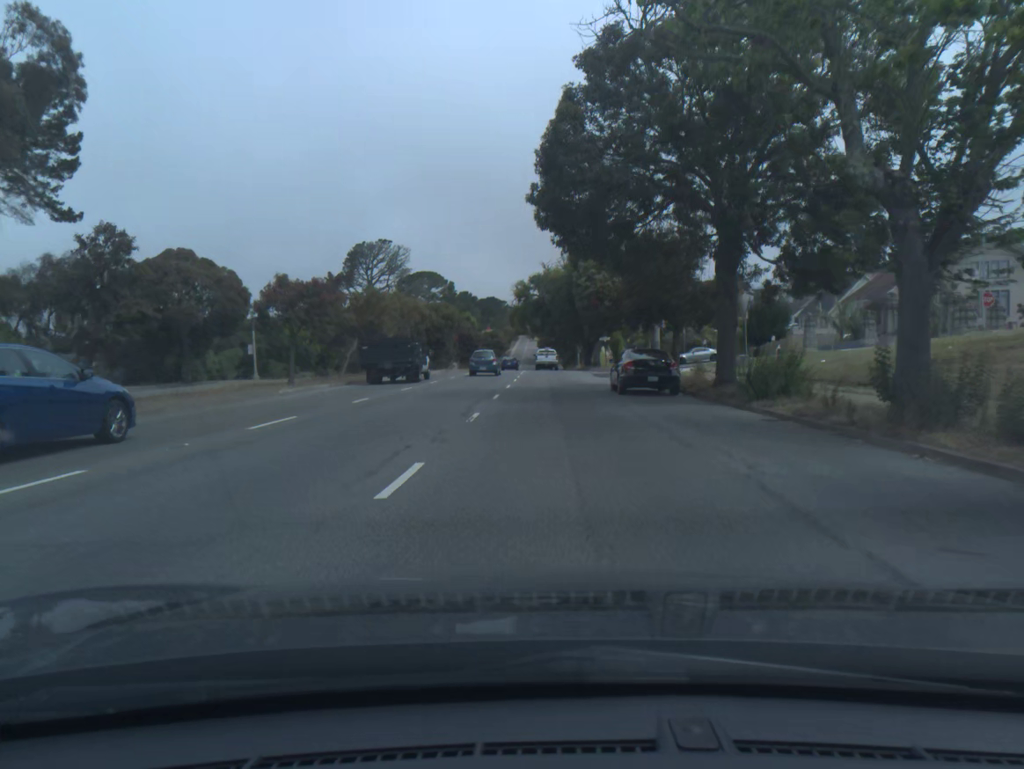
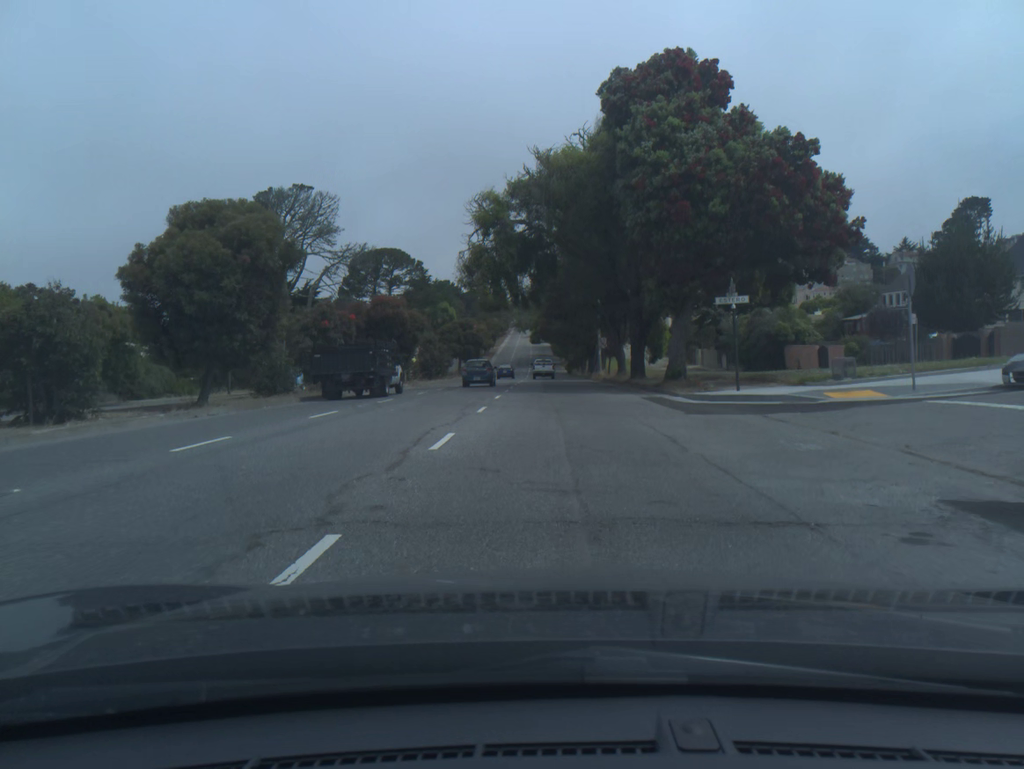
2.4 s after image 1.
(0.0, +46.9) m; 0°
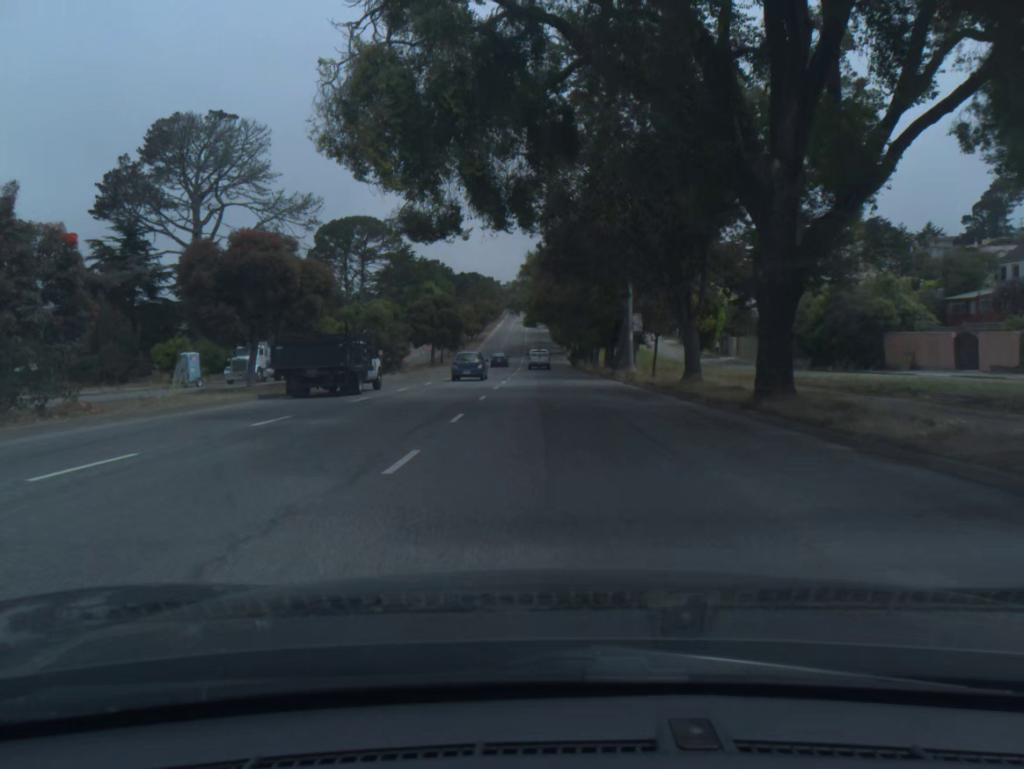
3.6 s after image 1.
(0.0, +24.4) m; 0°
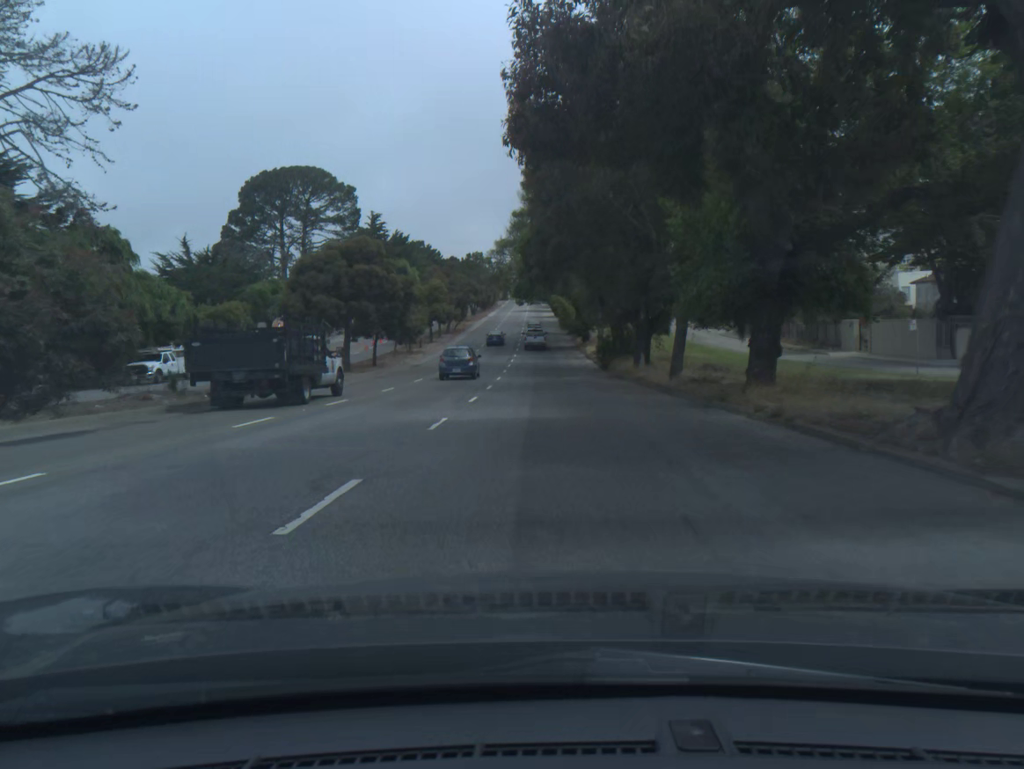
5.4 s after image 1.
(-0.1, +37.7) m; 0°
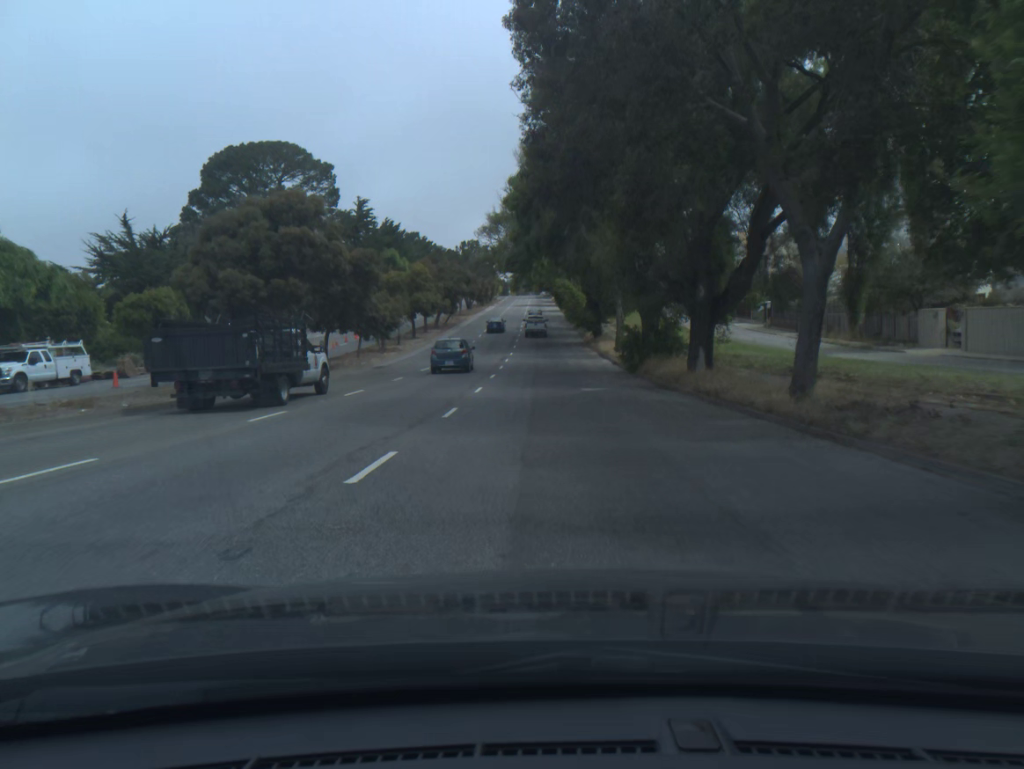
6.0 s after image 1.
(0.0, +12.9) m; 0°
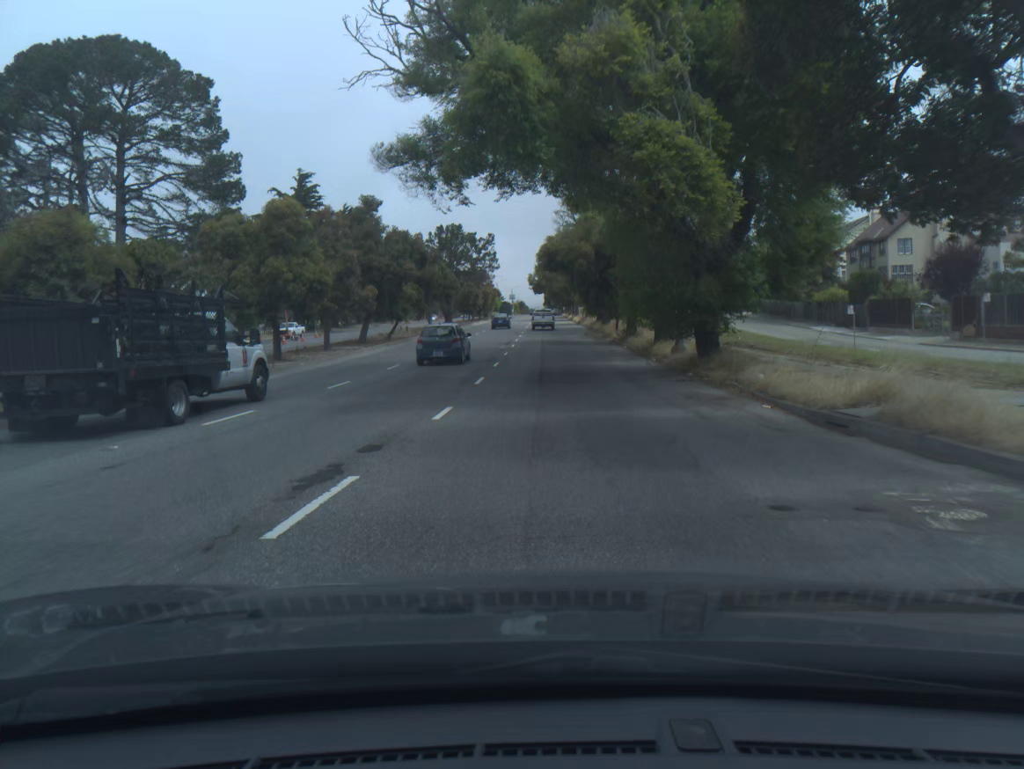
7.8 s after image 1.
(-0.1, +38.8) m; 0°
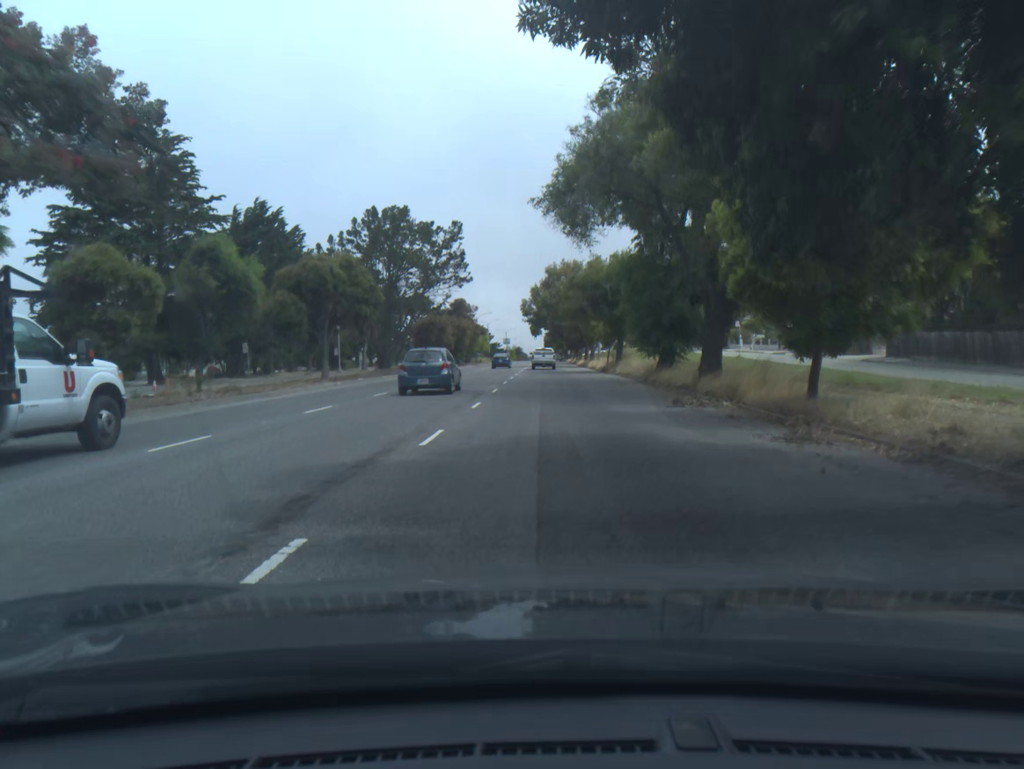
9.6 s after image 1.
(+0.1, +38.0) m; 0°
